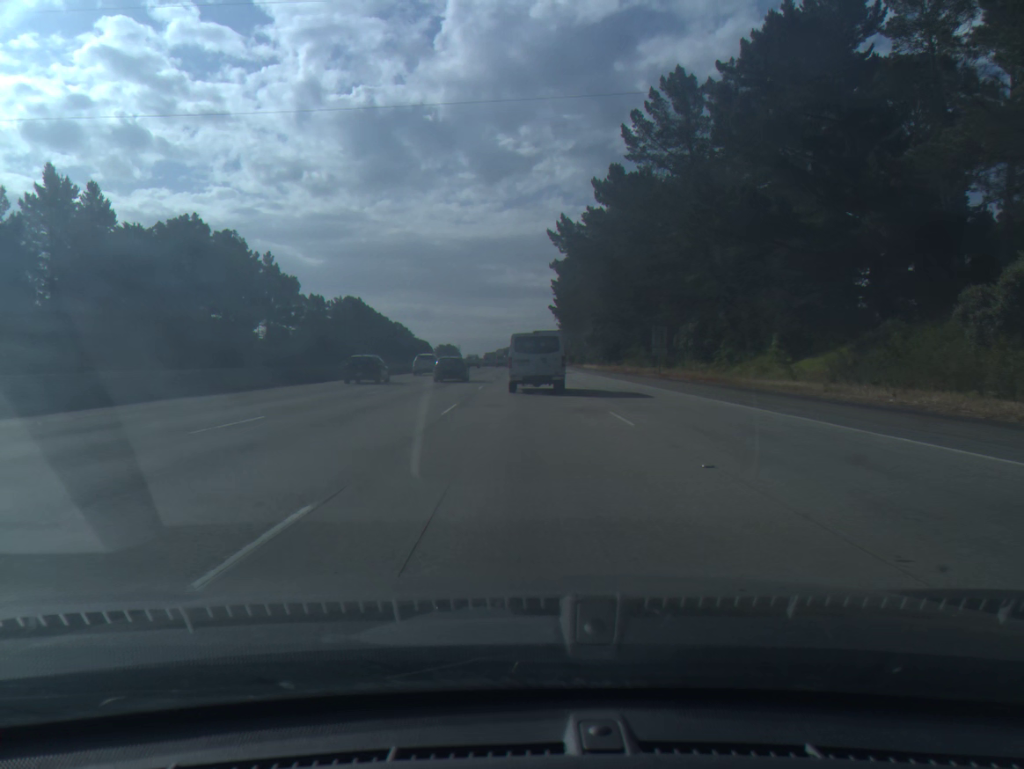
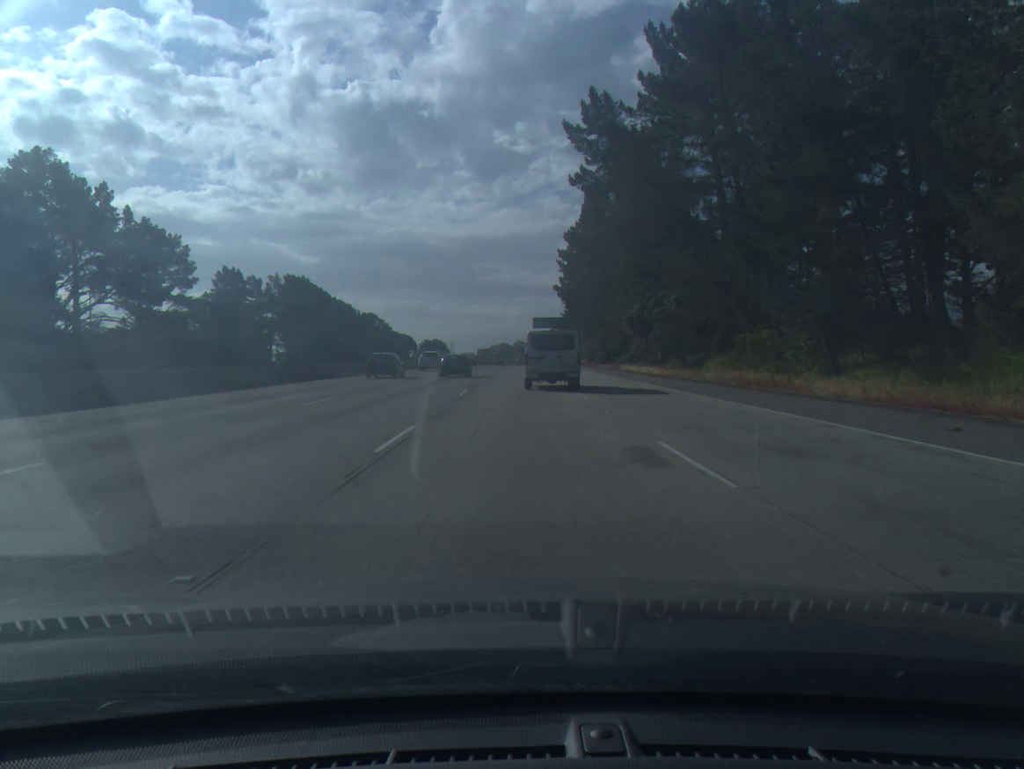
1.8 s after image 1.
(+0.1, +51.0) m; 0°
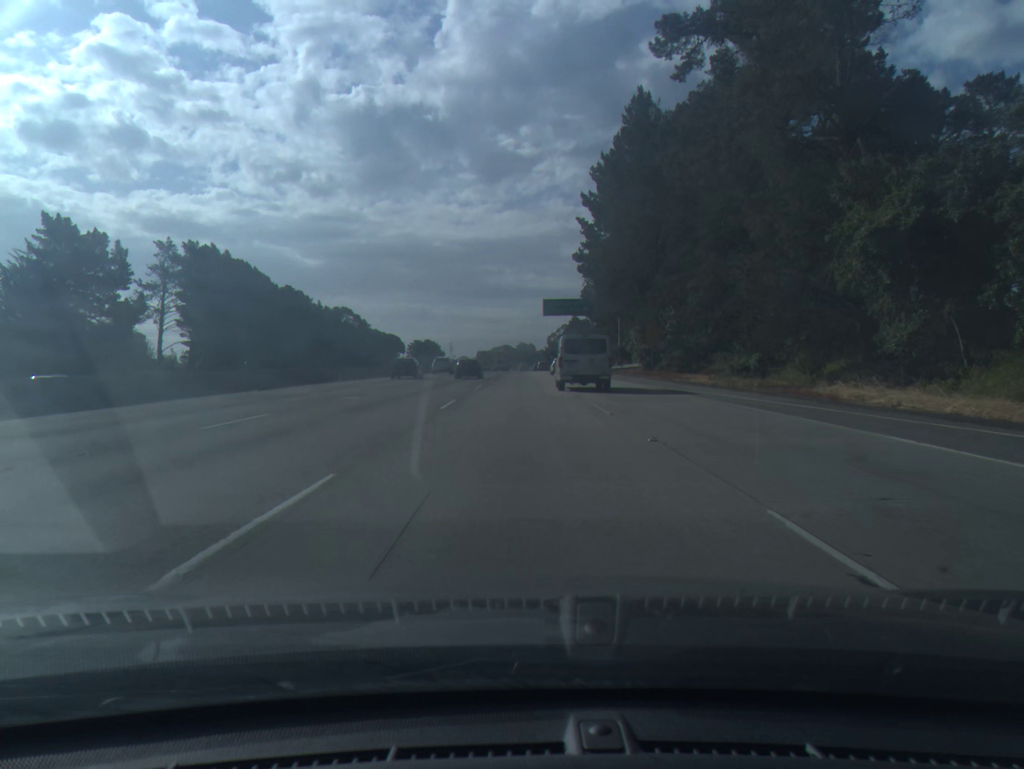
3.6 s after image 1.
(0.0, +49.3) m; 0°
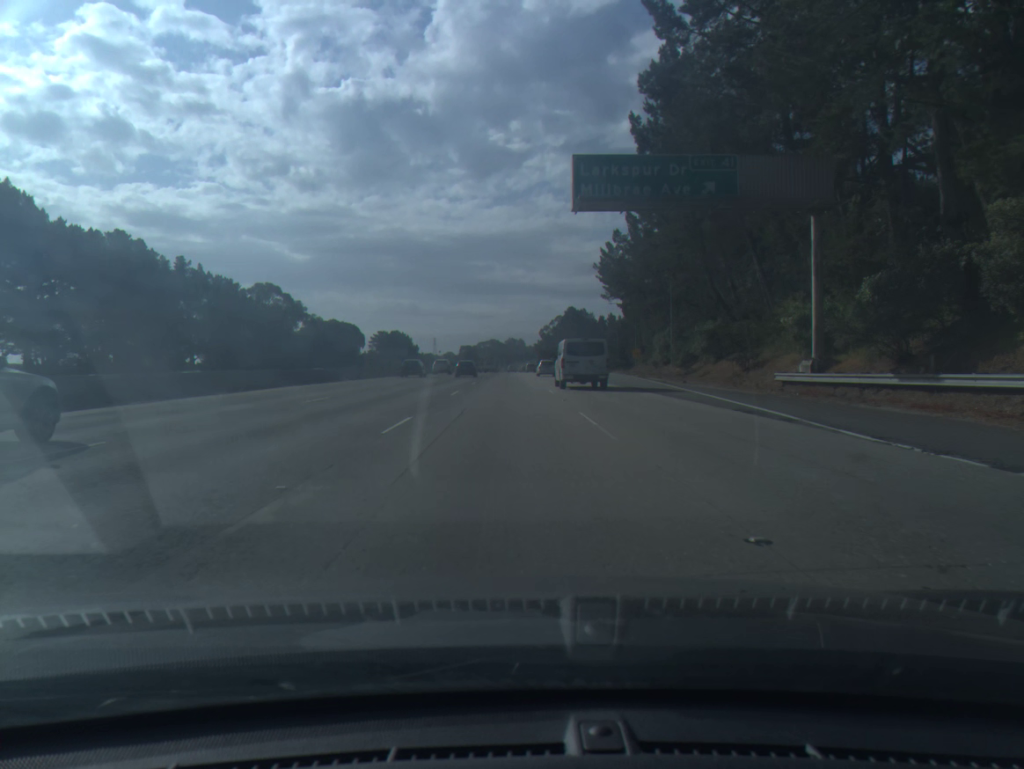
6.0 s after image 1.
(+0.5, +64.5) m; +1°
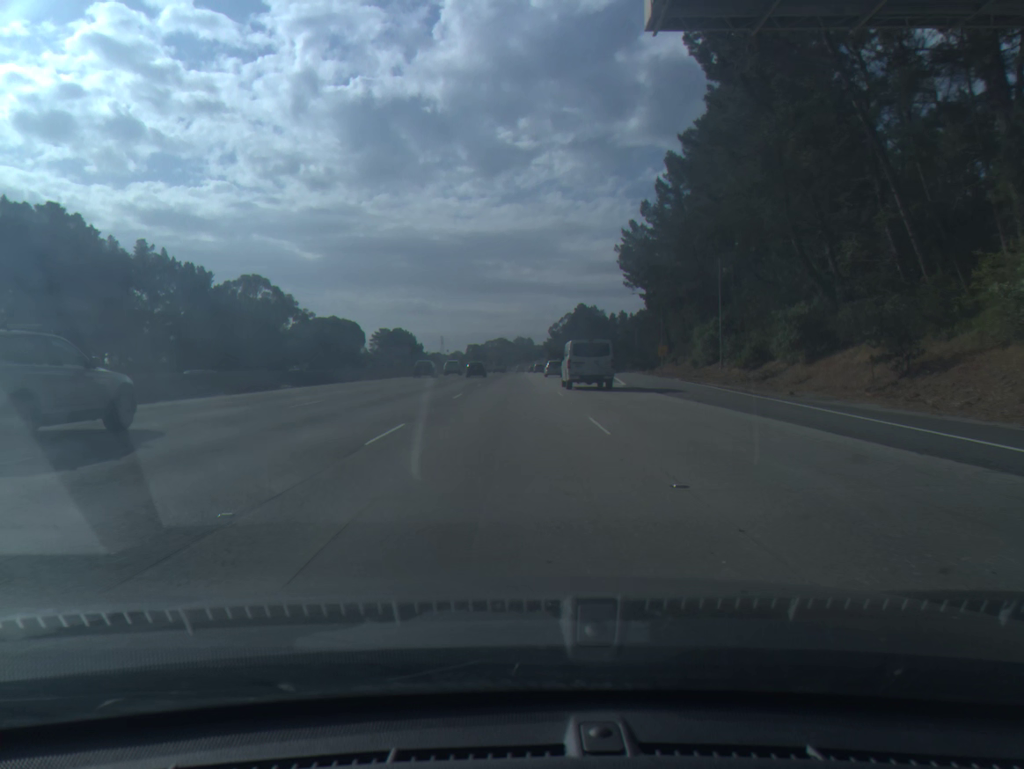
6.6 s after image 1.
(-0.1, +16.2) m; -1°
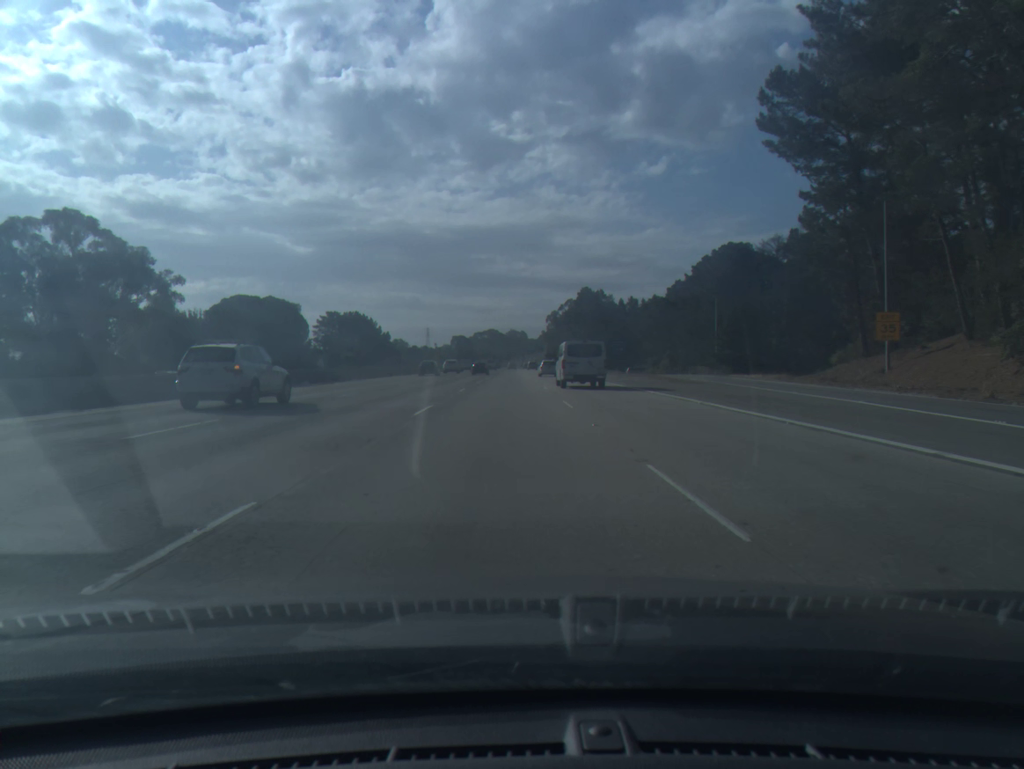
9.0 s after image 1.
(-0.1, +66.5) m; 0°
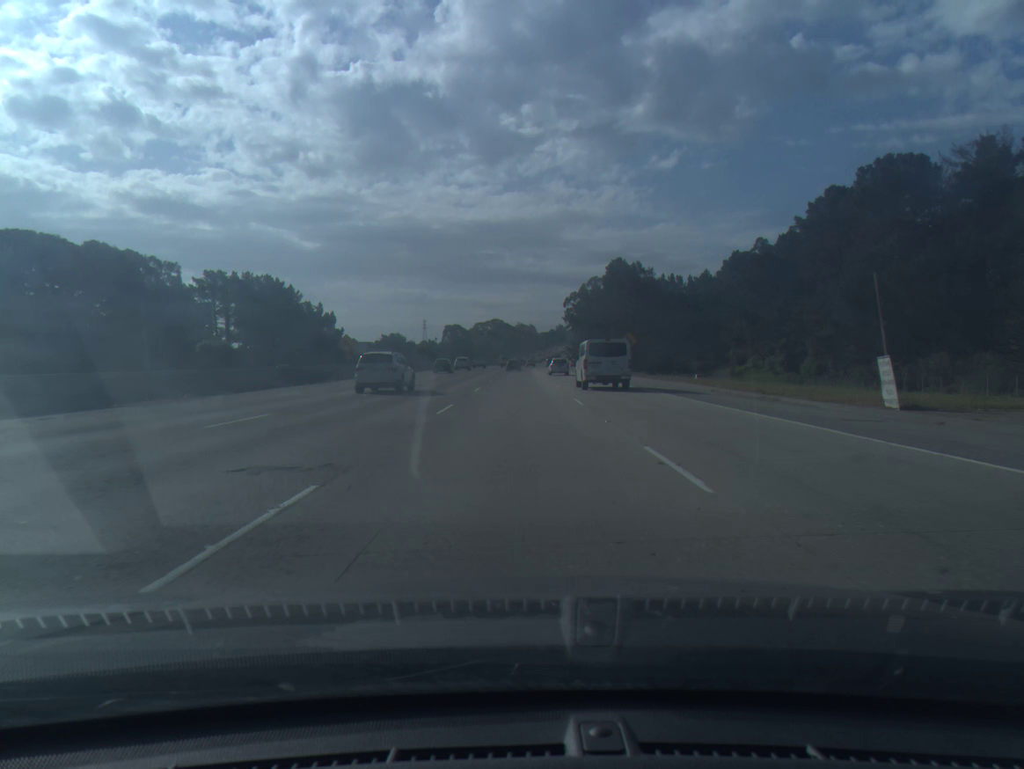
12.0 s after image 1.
(-1.1, +86.6) m; -1°
